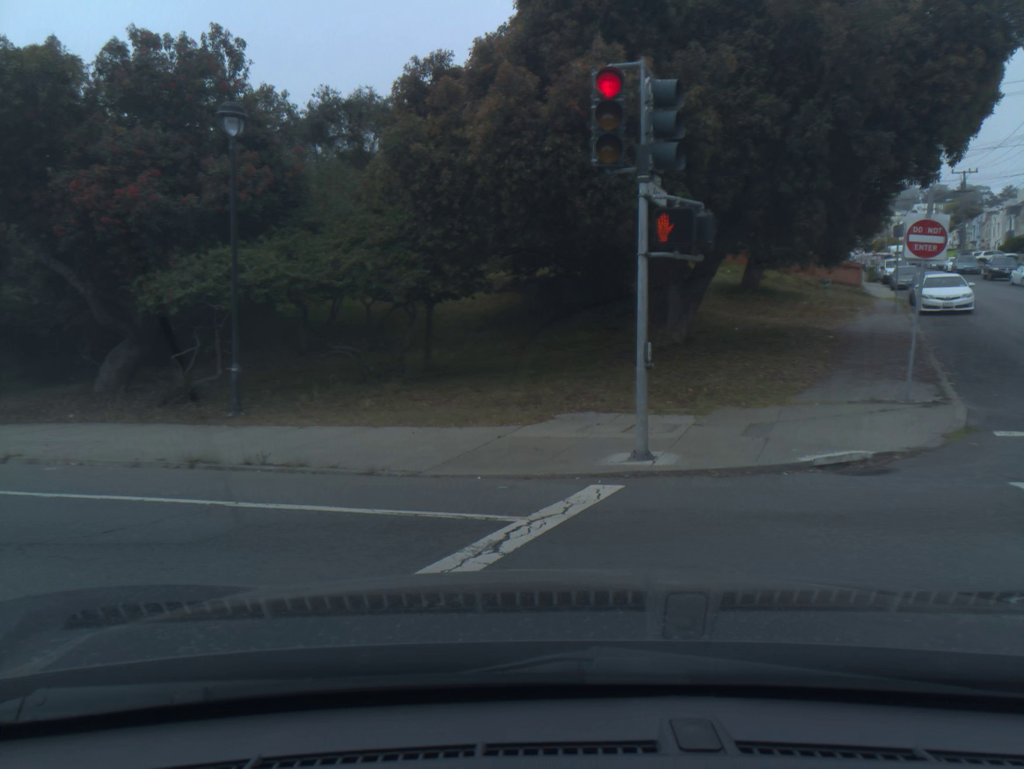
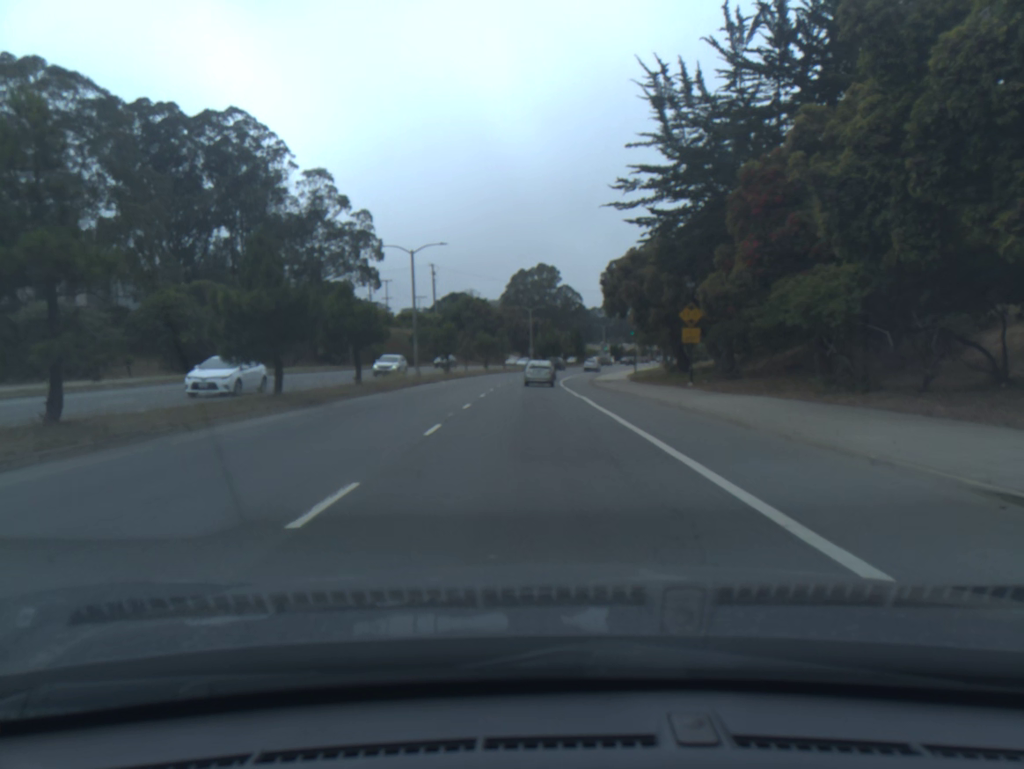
(-10.7, +12.3) m; -57°
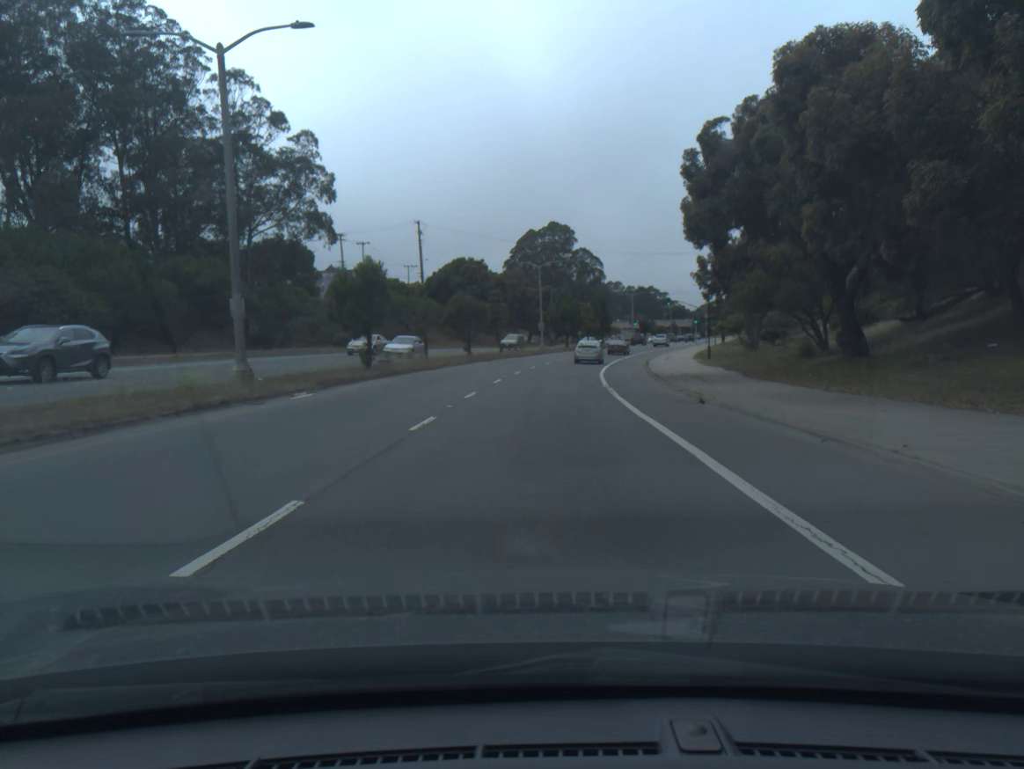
(+0.2, +30.6) m; 0°
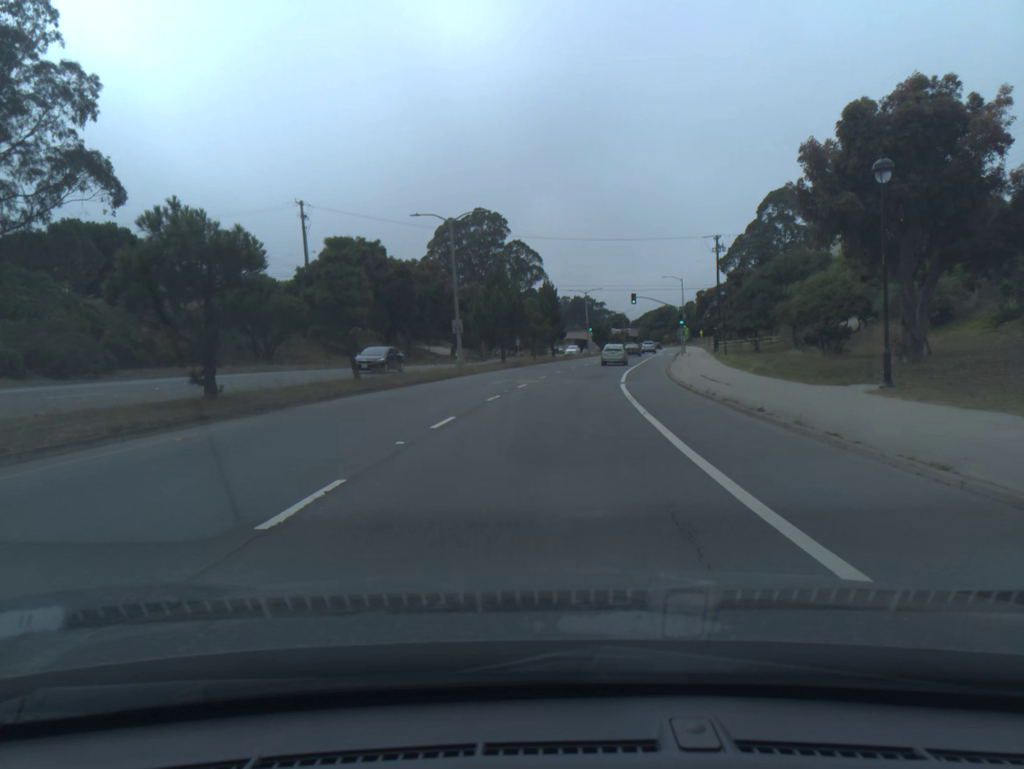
(+0.7, +34.7) m; +5°
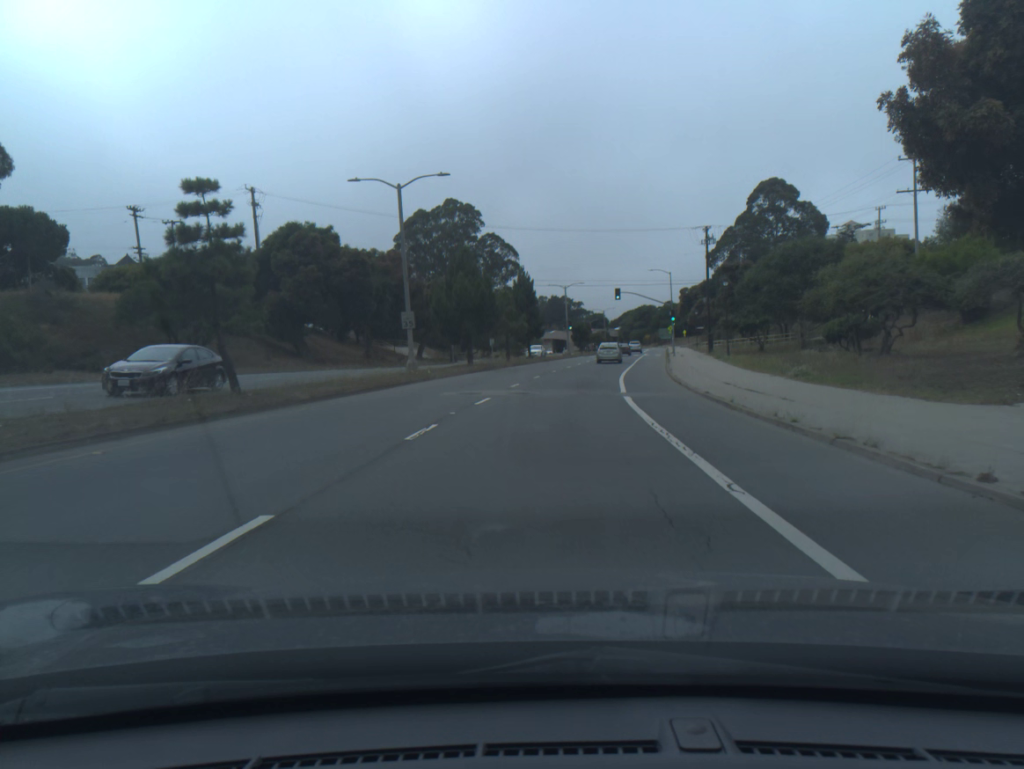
(+0.1, +8.9) m; +2°
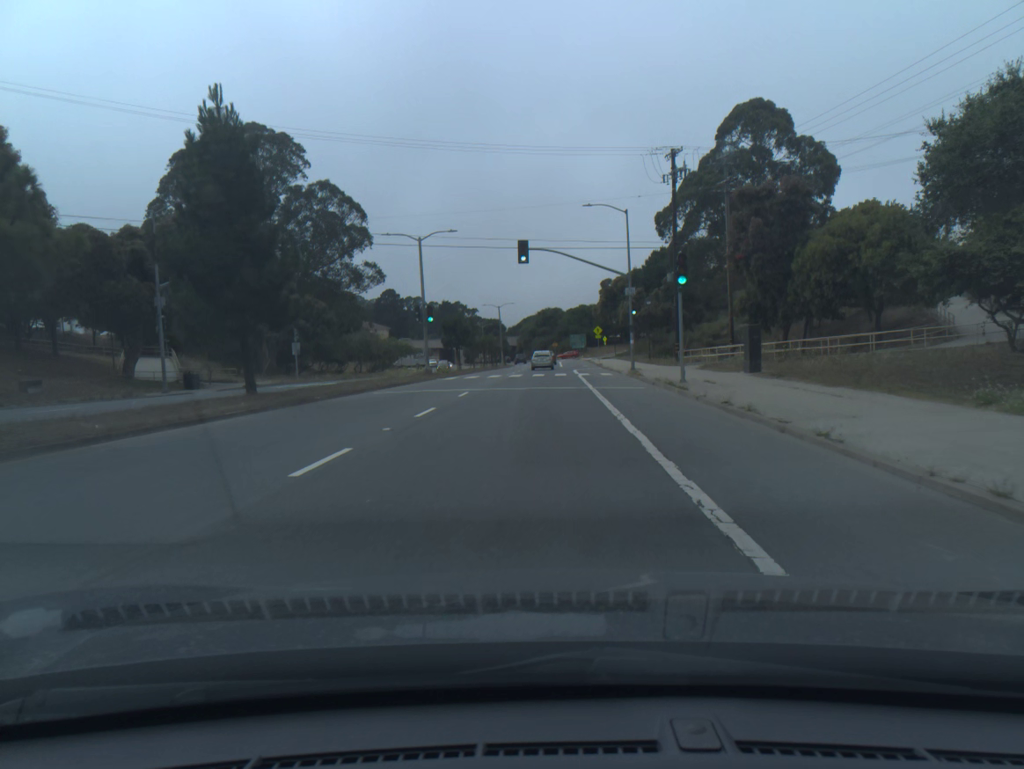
(+3.7, +46.6) m; +7°
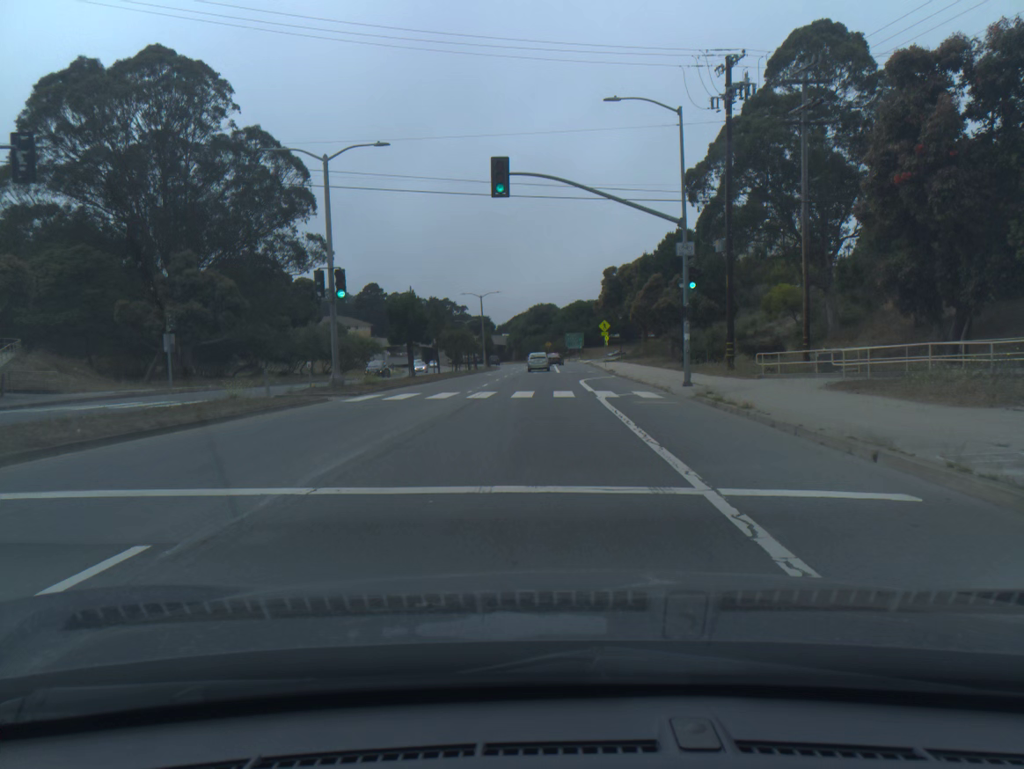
(+0.1, +19.5) m; +1°
